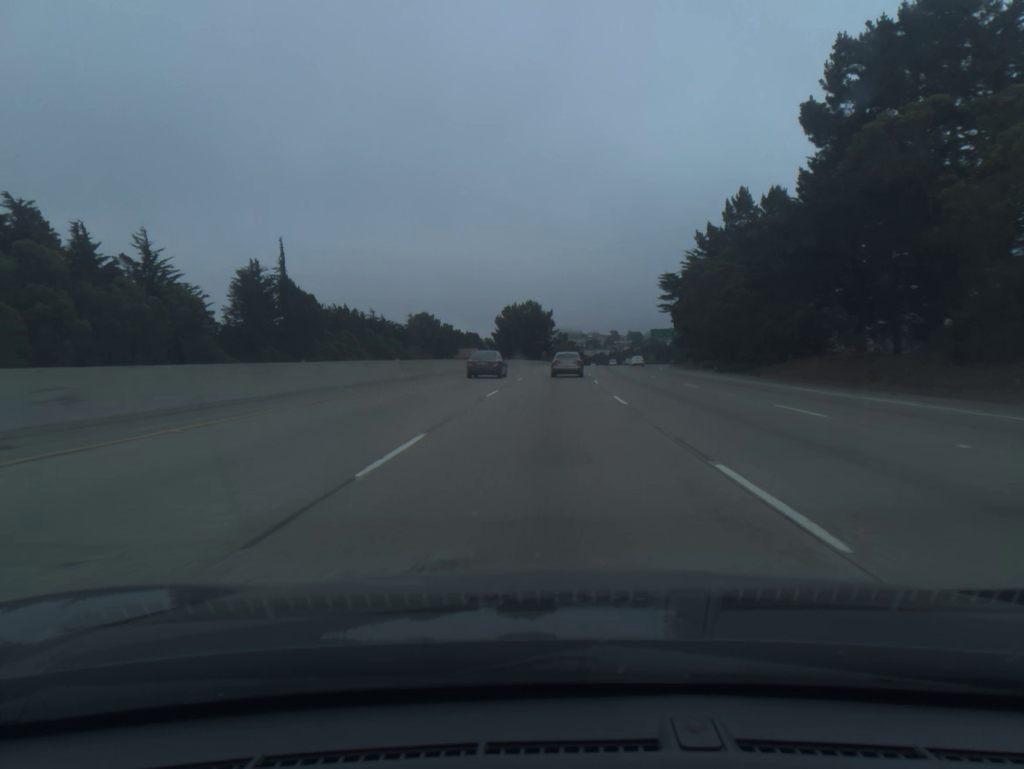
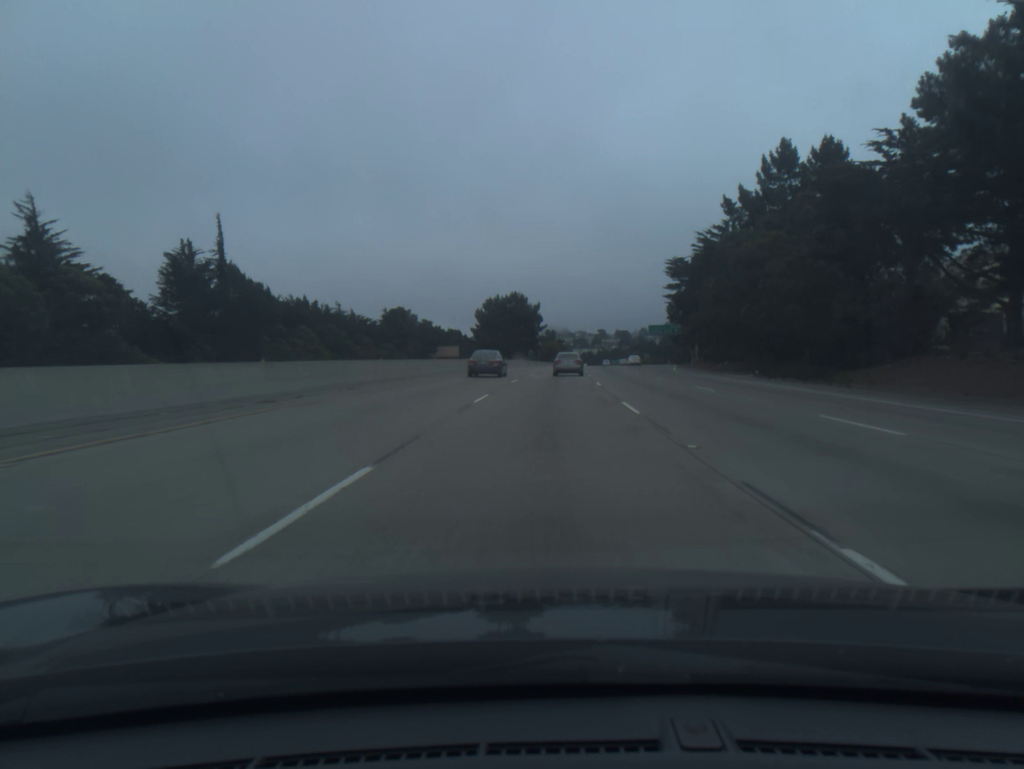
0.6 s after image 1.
(+0.1, +18.1) m; +1°
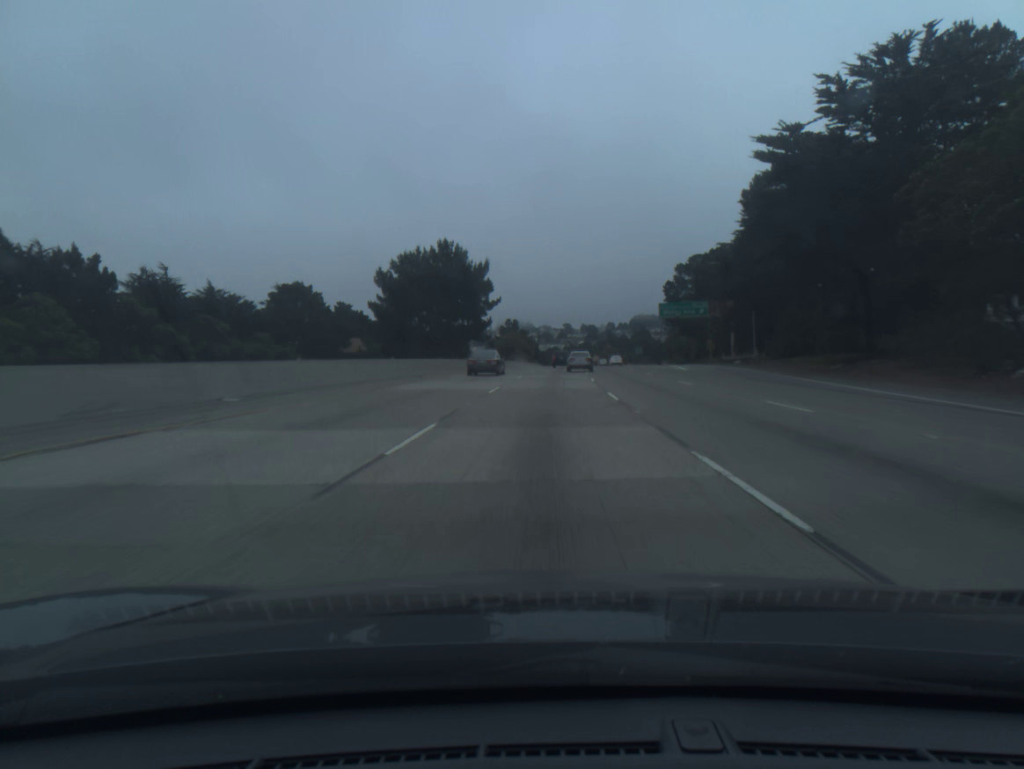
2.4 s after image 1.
(+1.3, +54.5) m; +3°
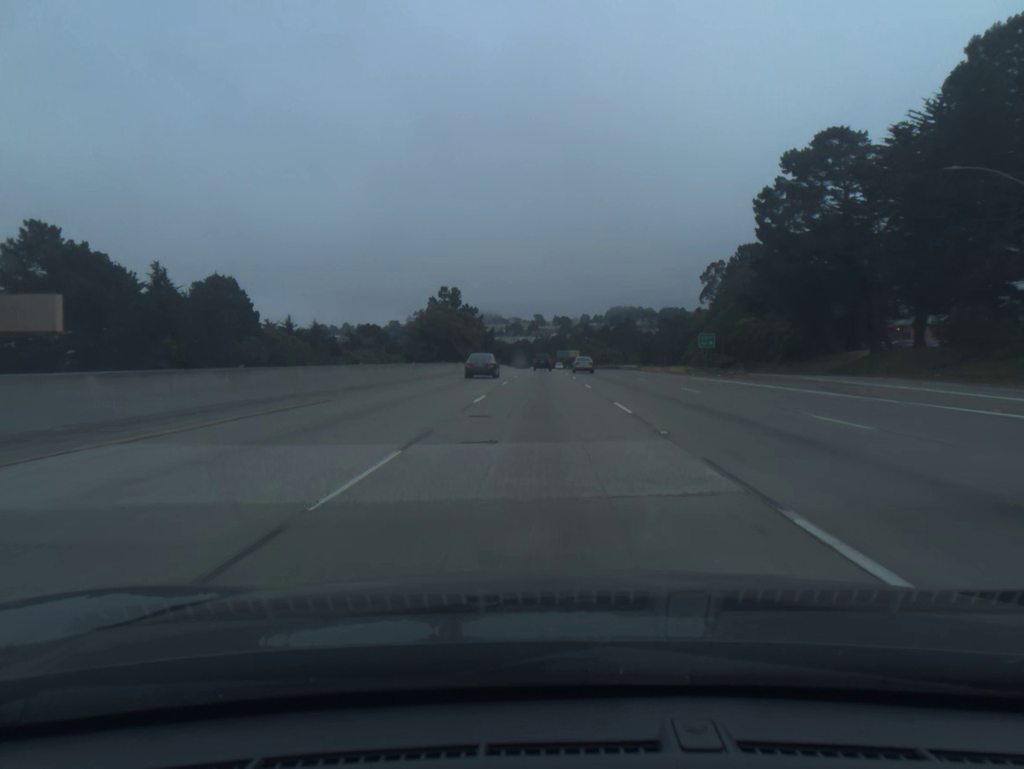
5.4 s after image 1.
(+2.4, +91.4) m; +2°
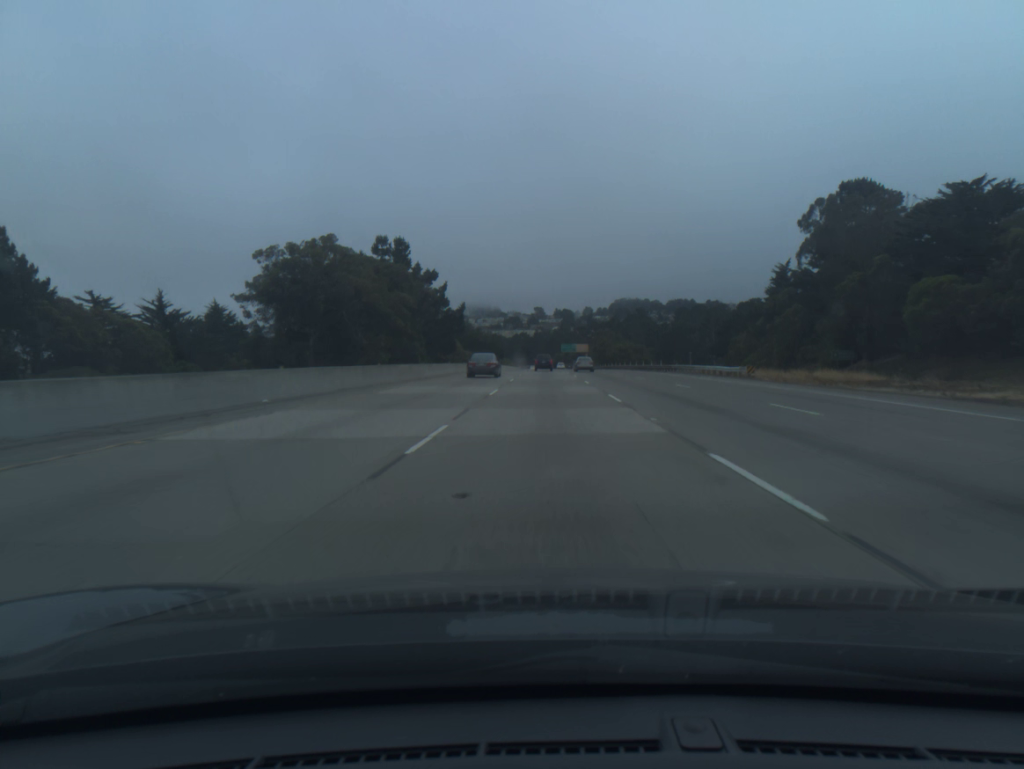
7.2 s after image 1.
(-0.2, +55.3) m; 0°
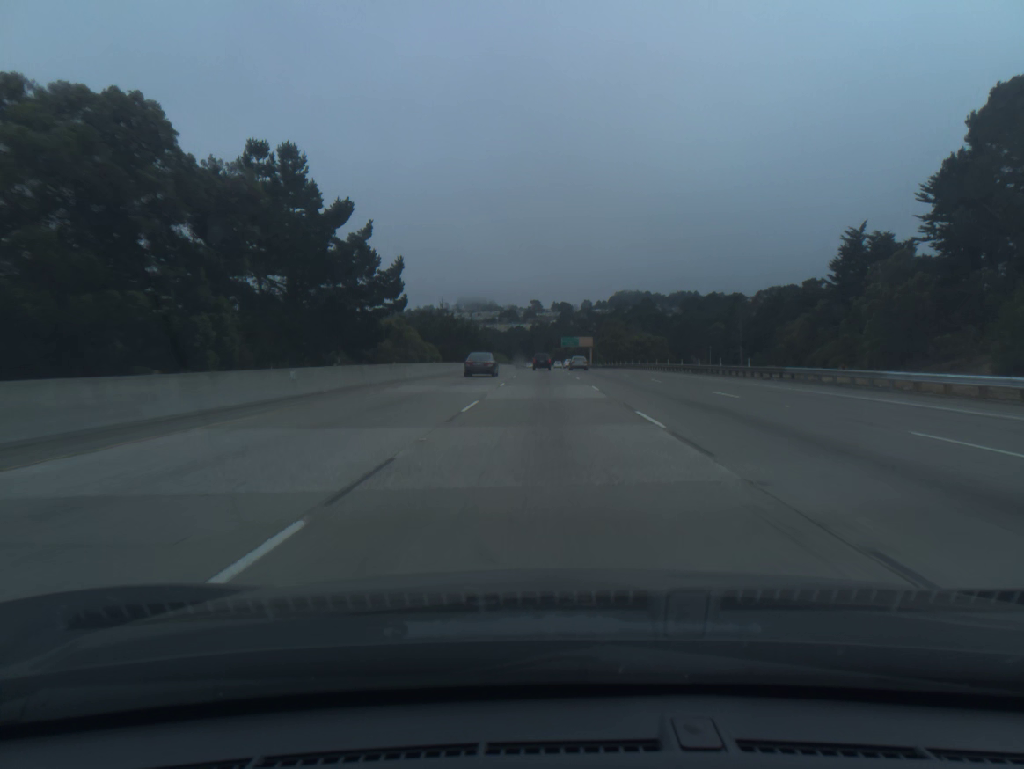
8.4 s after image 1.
(+0.1, +36.9) m; 0°
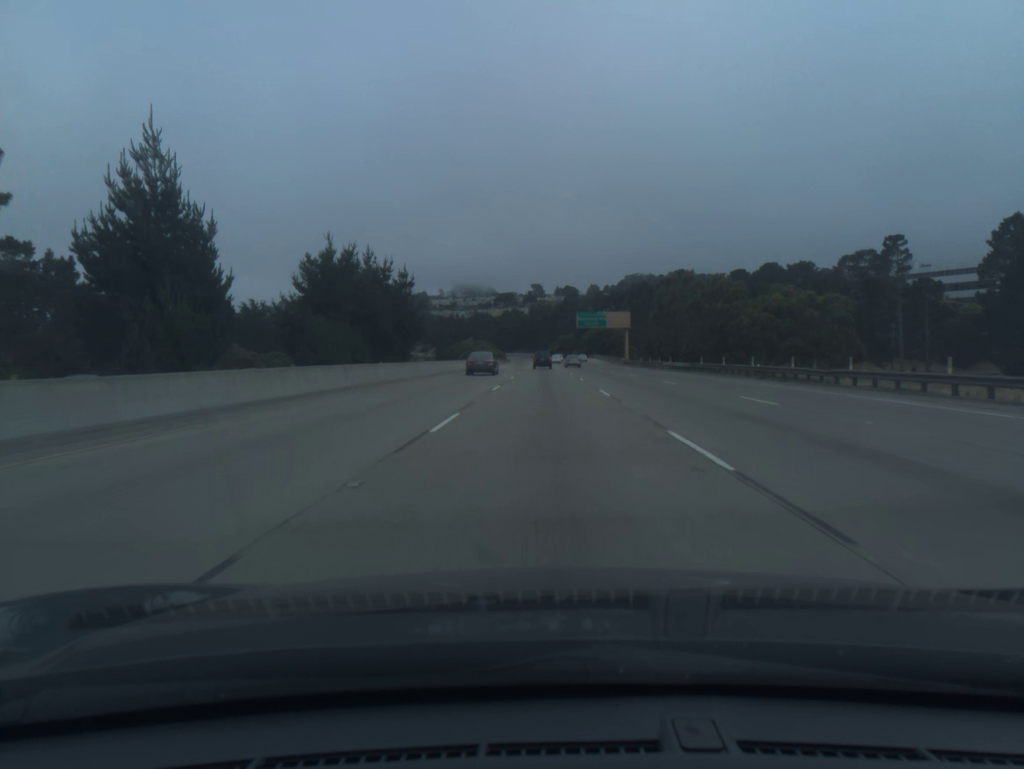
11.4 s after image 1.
(-0.1, +92.4) m; 0°
